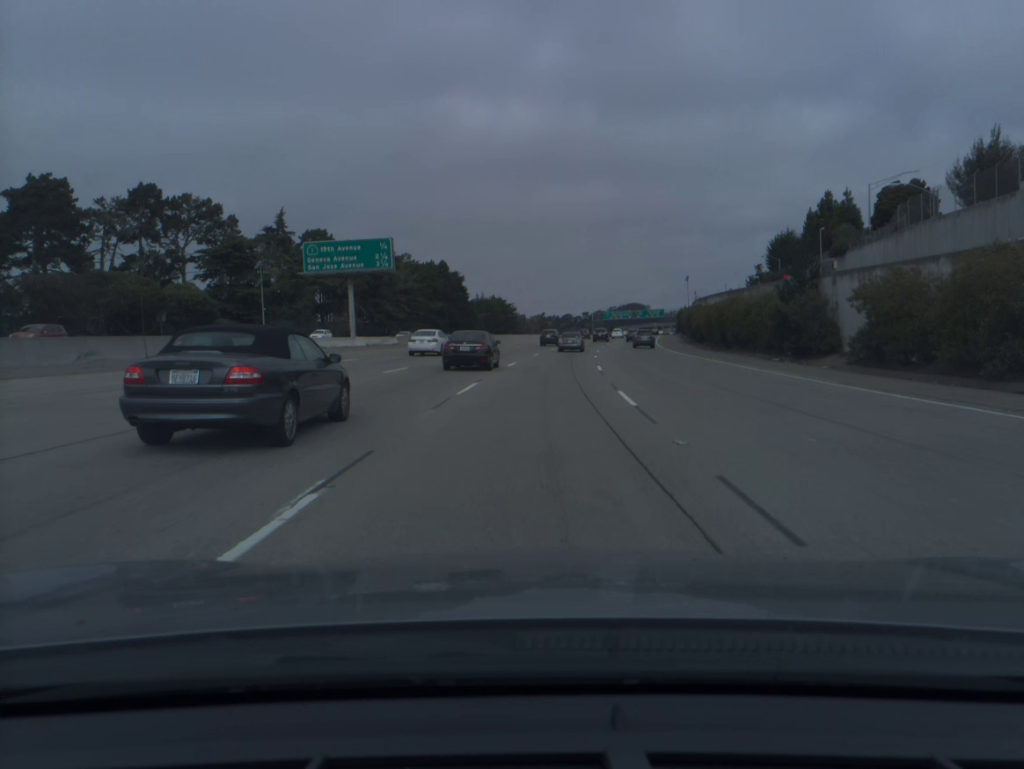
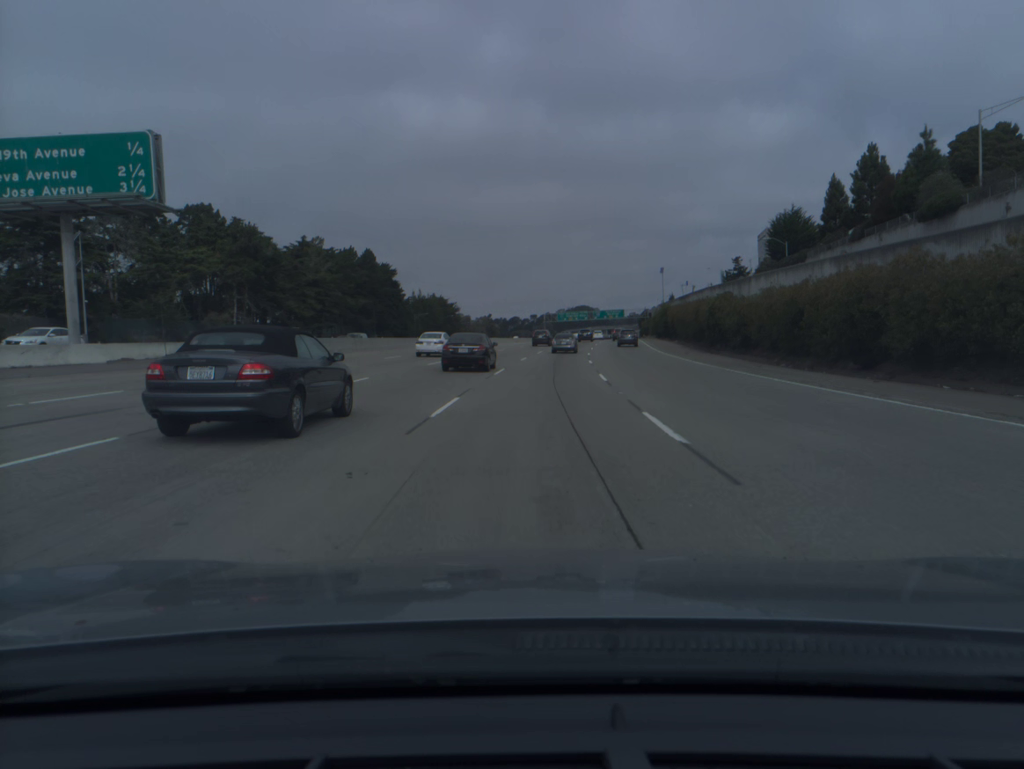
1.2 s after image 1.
(+1.1, +33.6) m; +4°
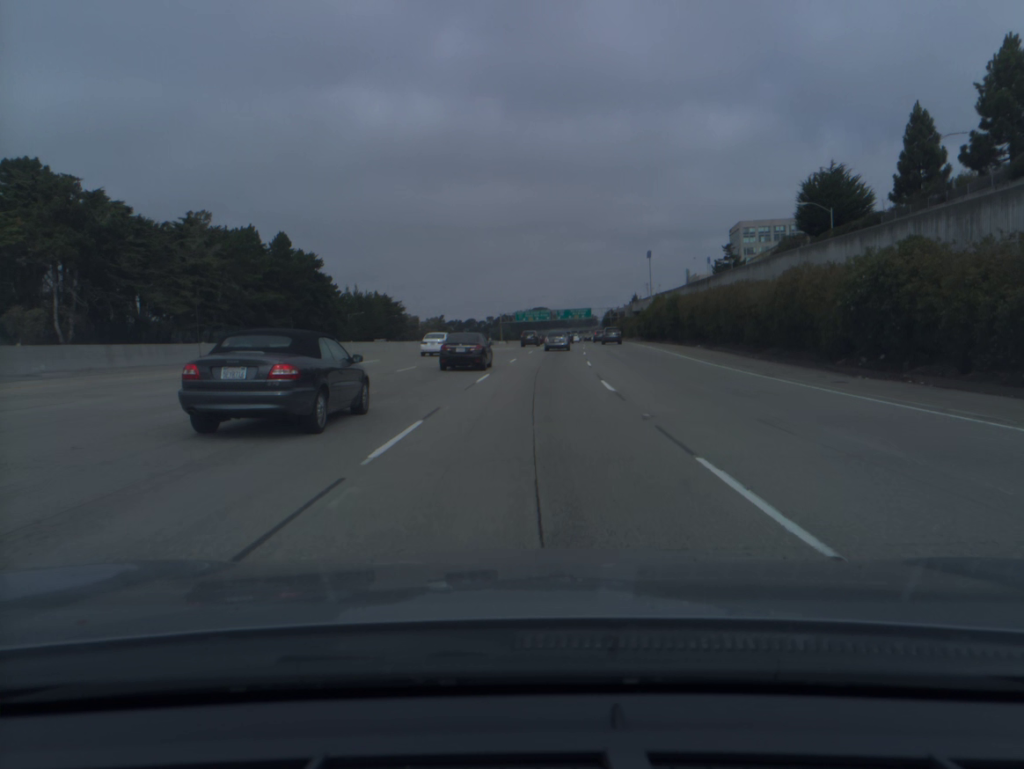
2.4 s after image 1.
(+1.0, +33.7) m; +3°
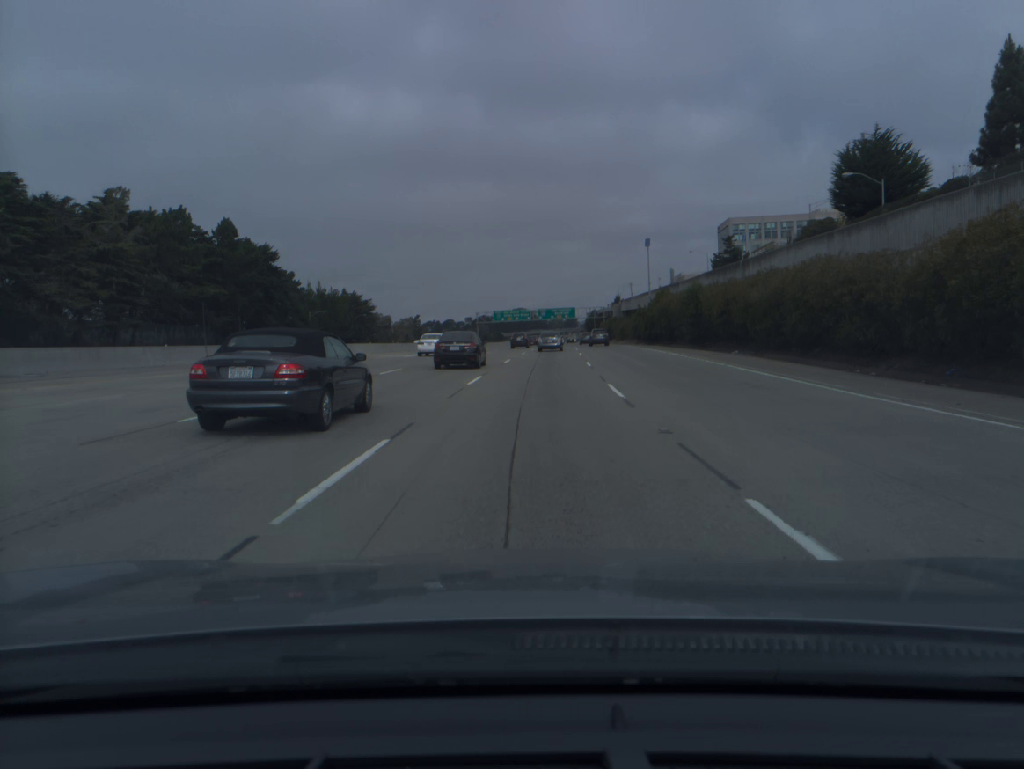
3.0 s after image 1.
(+0.2, +16.9) m; +2°
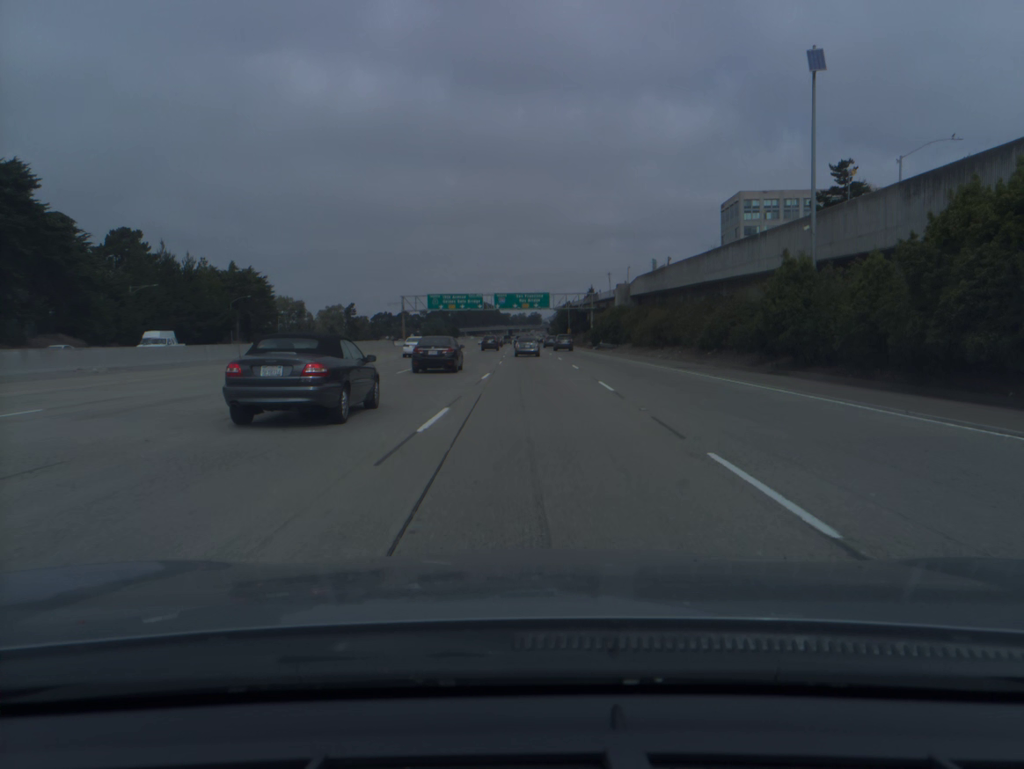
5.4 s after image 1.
(+2.1, +67.6) m; +3°
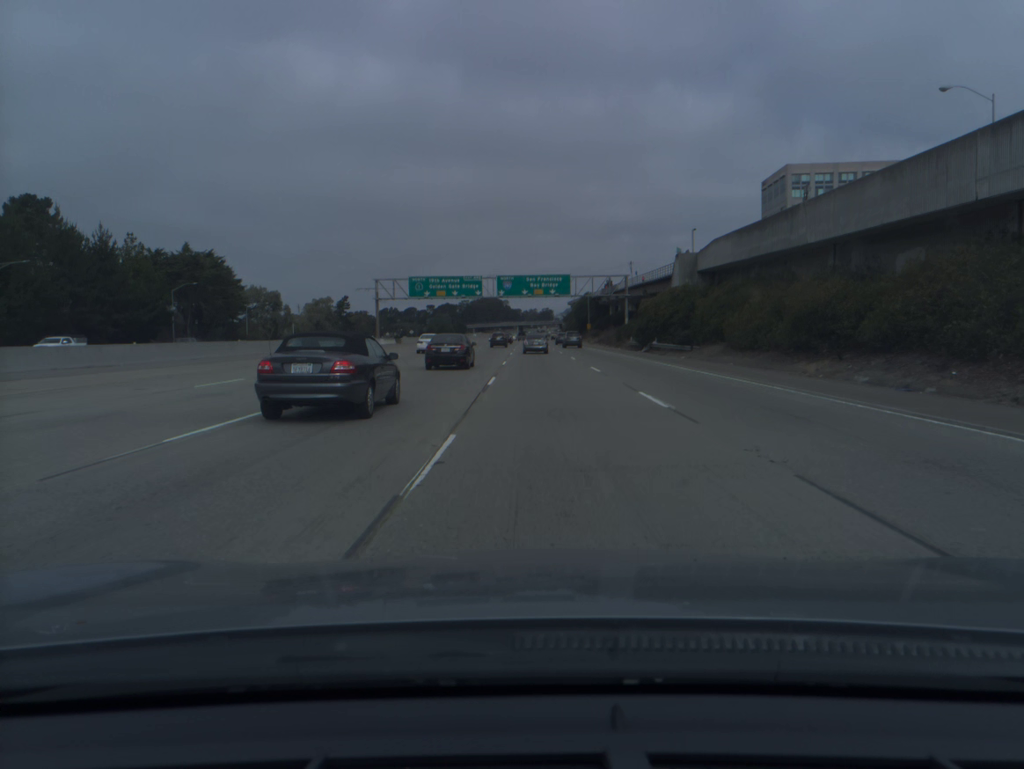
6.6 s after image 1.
(-0.3, +33.6) m; -1°
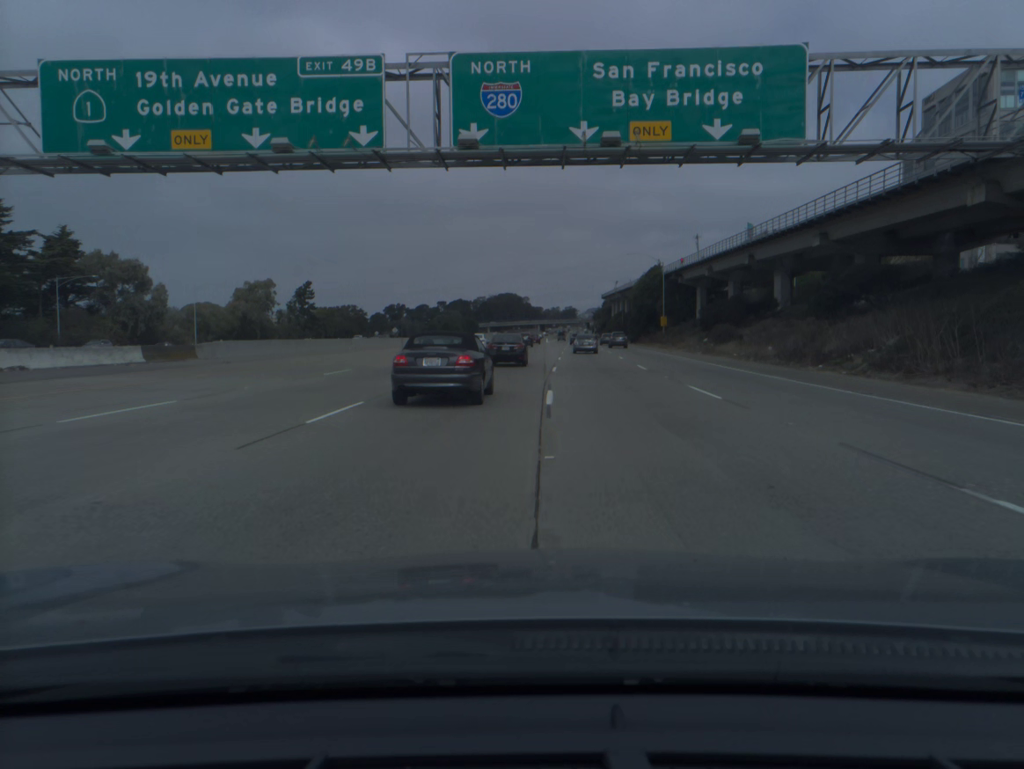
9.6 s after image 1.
(-1.2, +82.6) m; -2°
